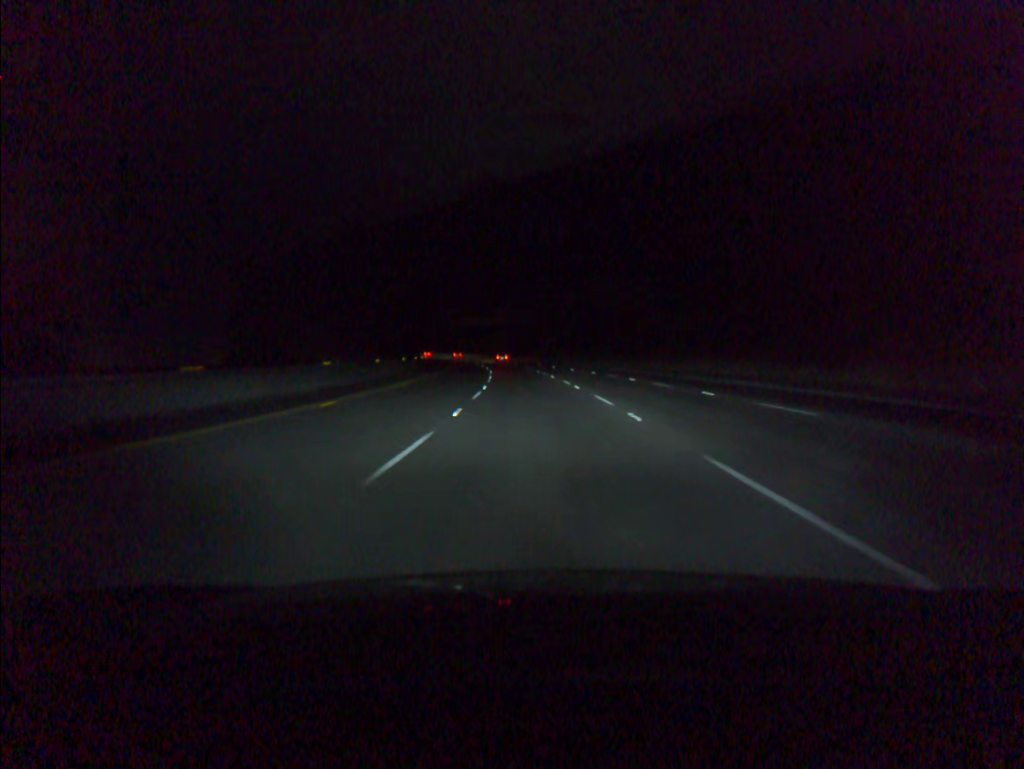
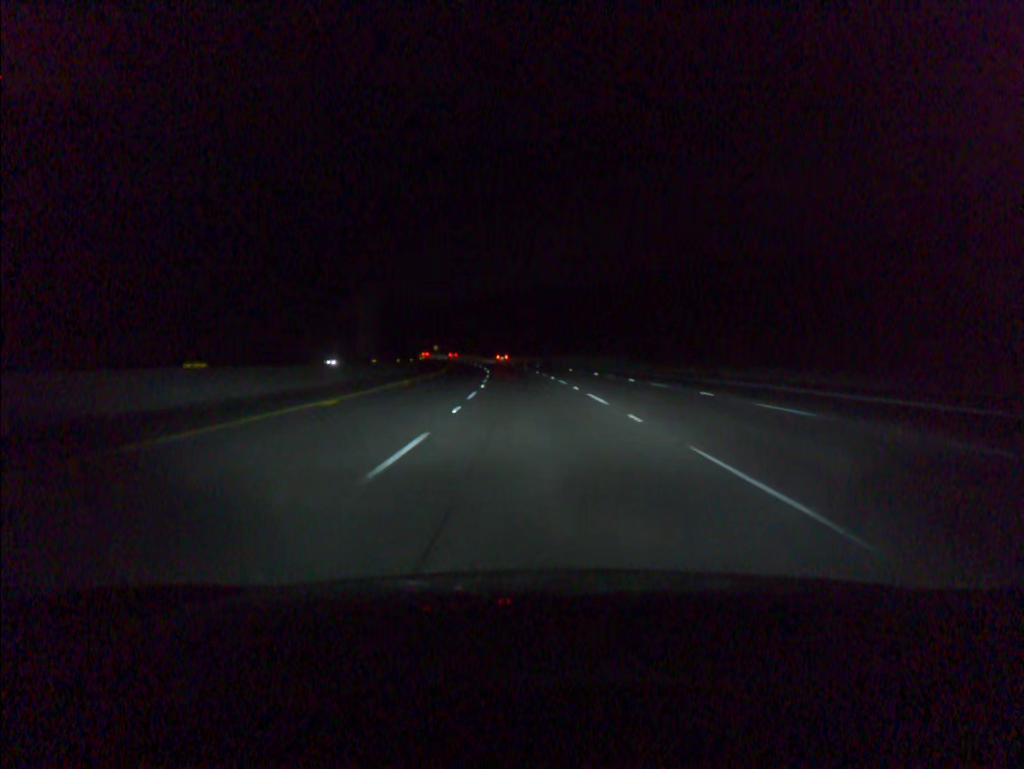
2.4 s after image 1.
(-3.0, +72.9) m; -5°
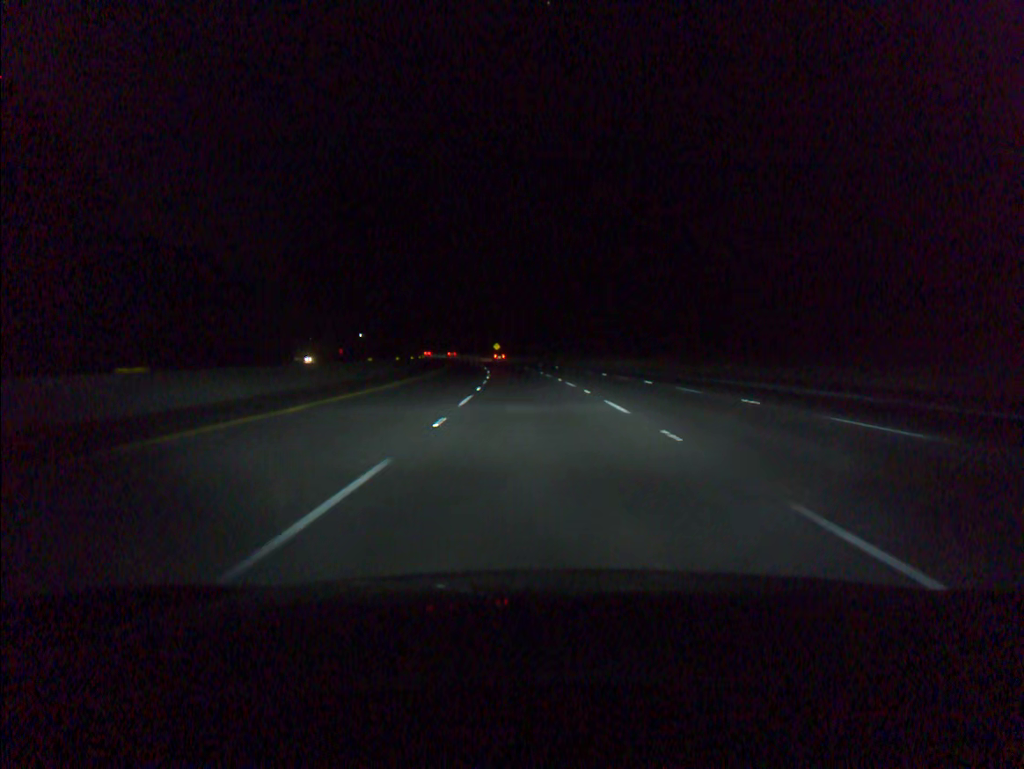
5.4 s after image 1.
(-5.1, +91.2) m; -6°
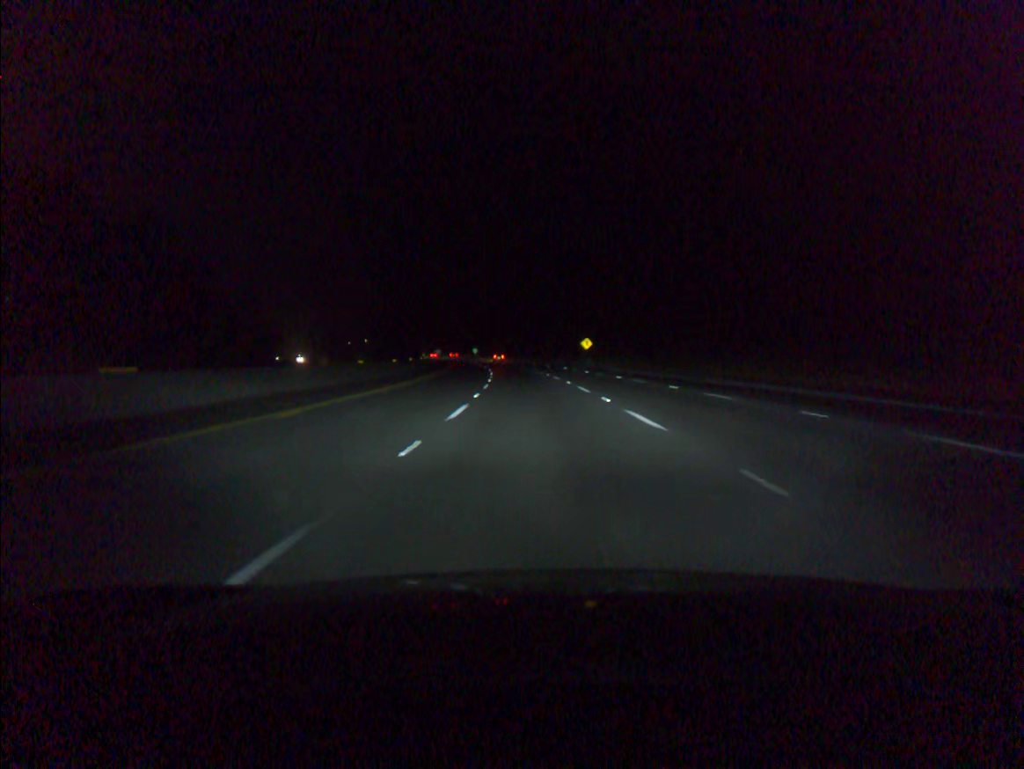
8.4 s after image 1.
(-5.2, +91.2) m; -6°
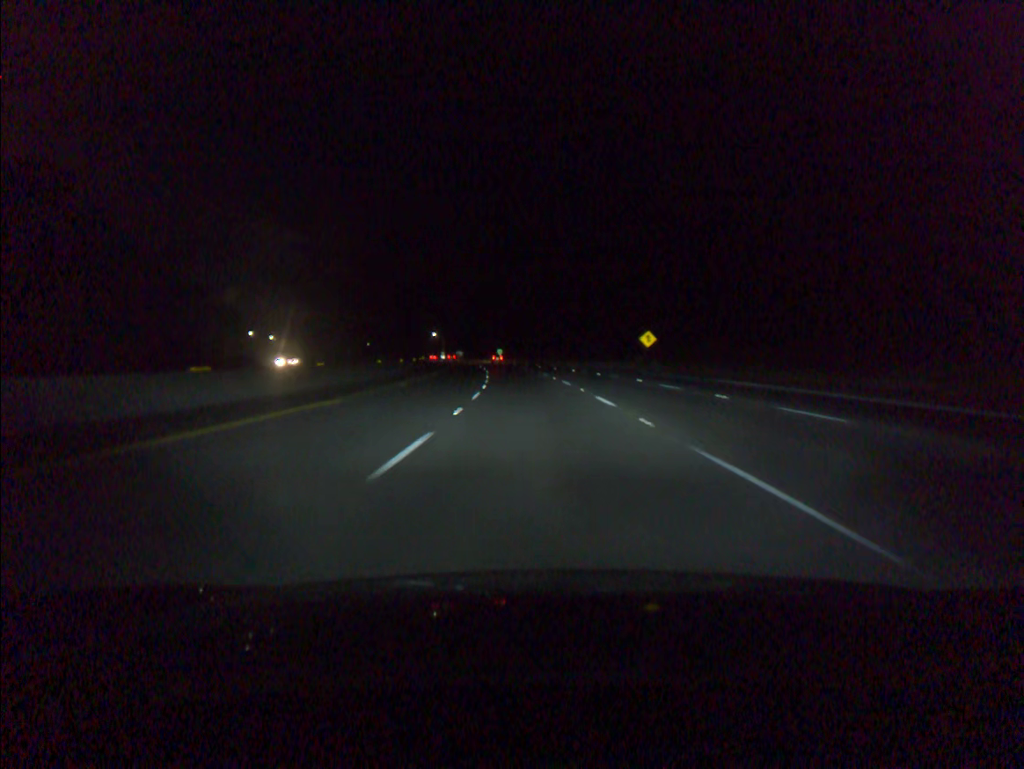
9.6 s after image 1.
(-0.8, +36.6) m; -2°
